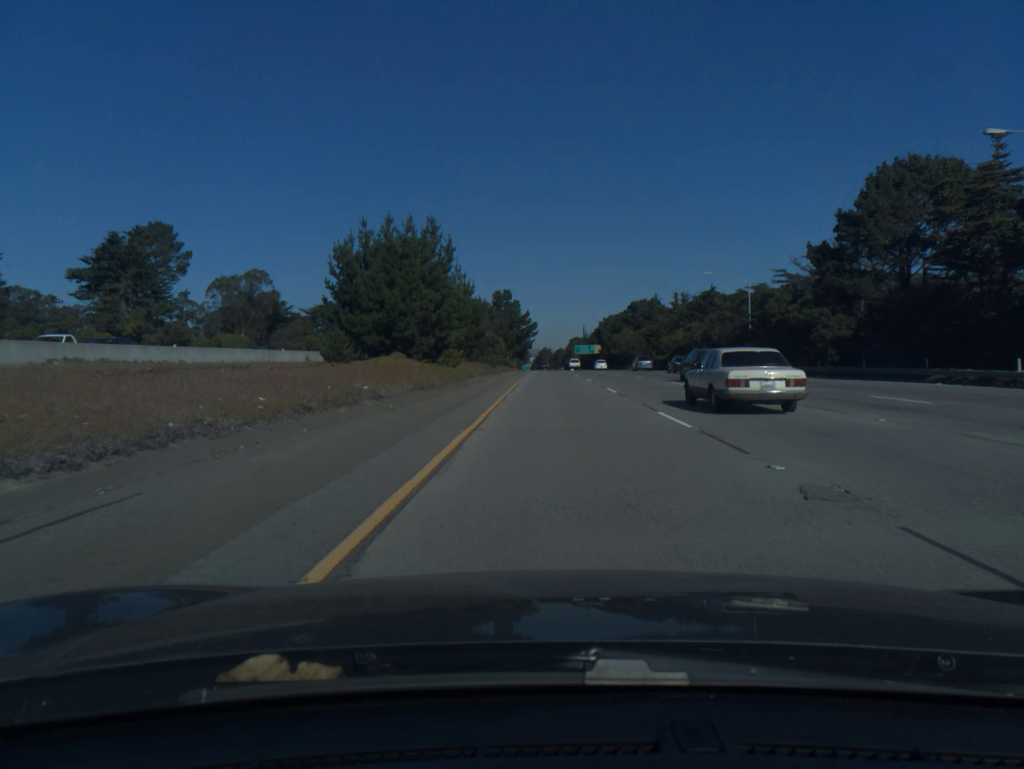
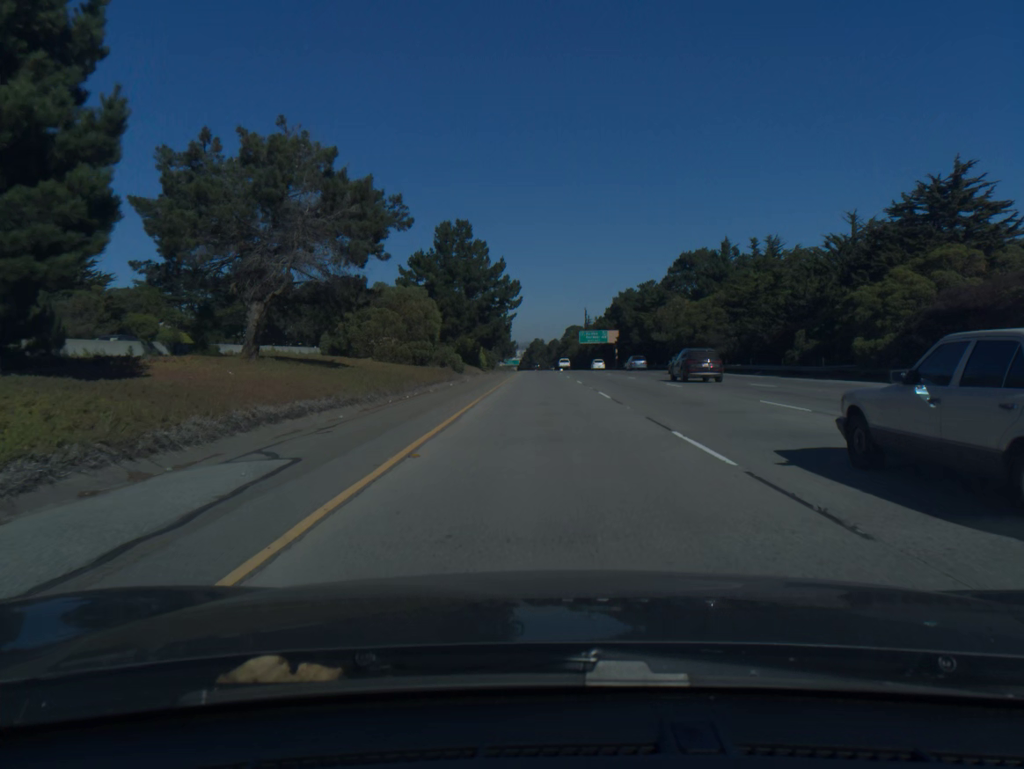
(+0.6, +76.4) m; +1°
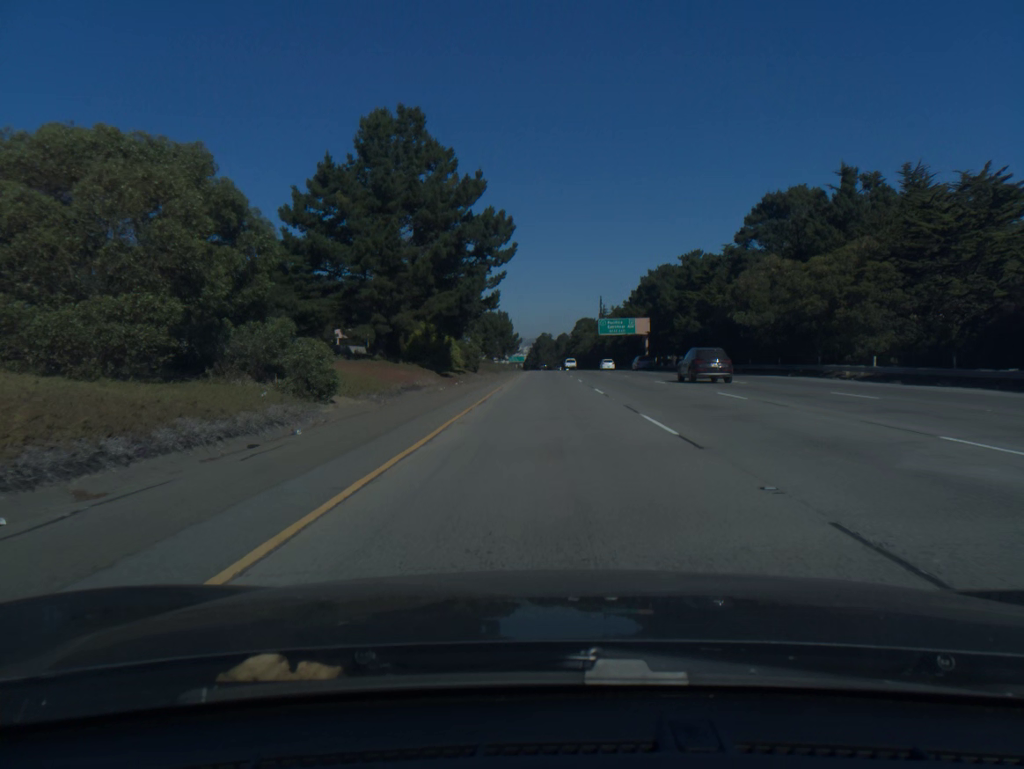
(-0.2, +38.6) m; 0°
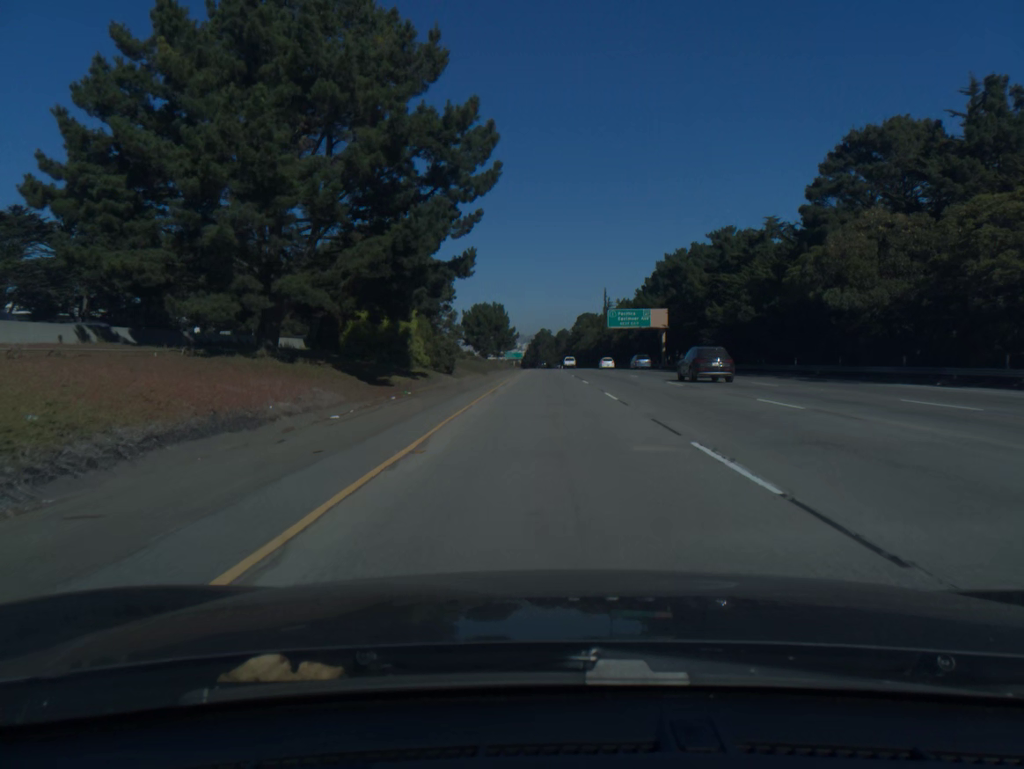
(0.0, +19.5) m; 0°
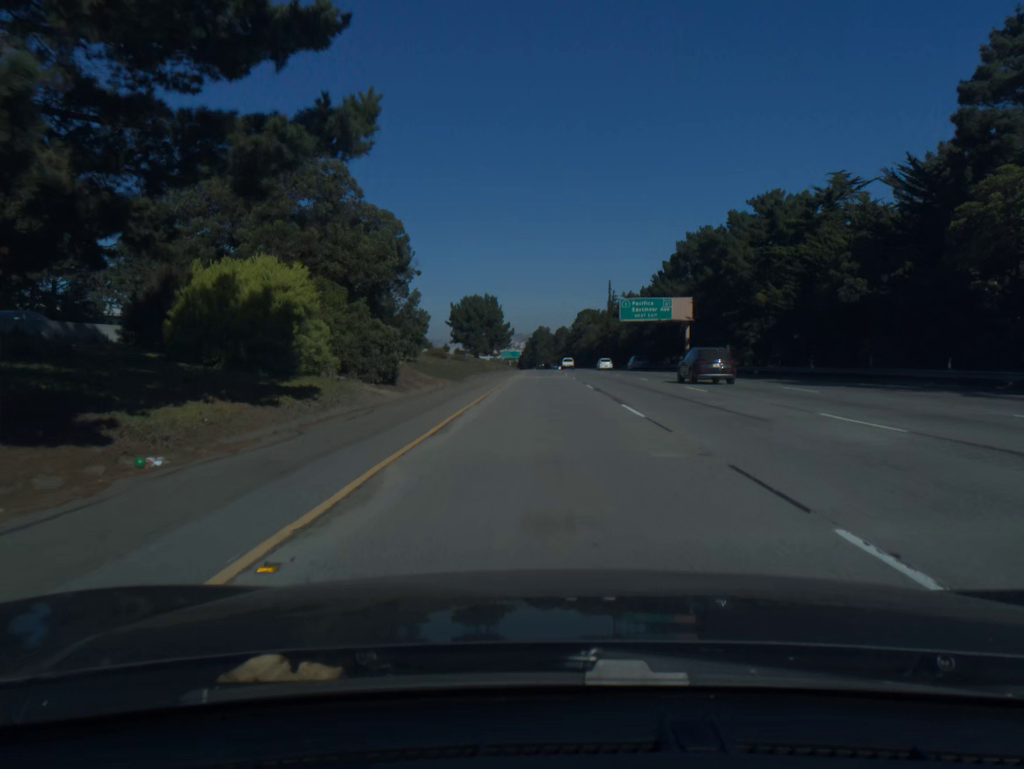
(0.0, +19.6) m; 0°
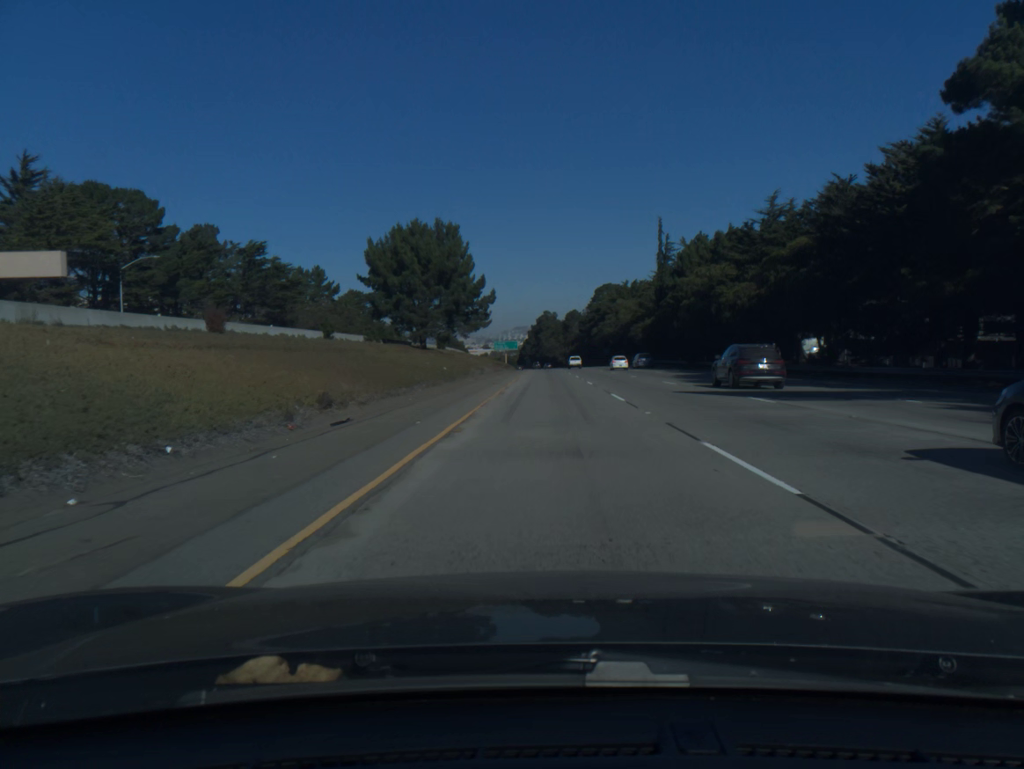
(-0.2, +79.8) m; 0°
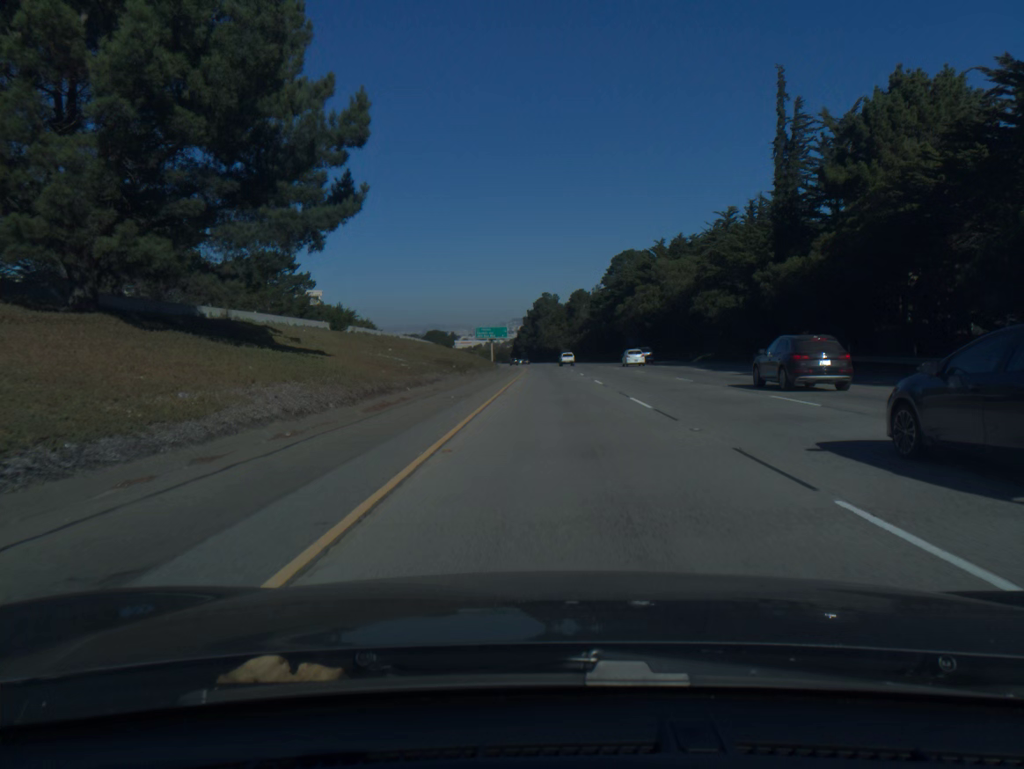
(-0.1, +61.2) m; 0°
